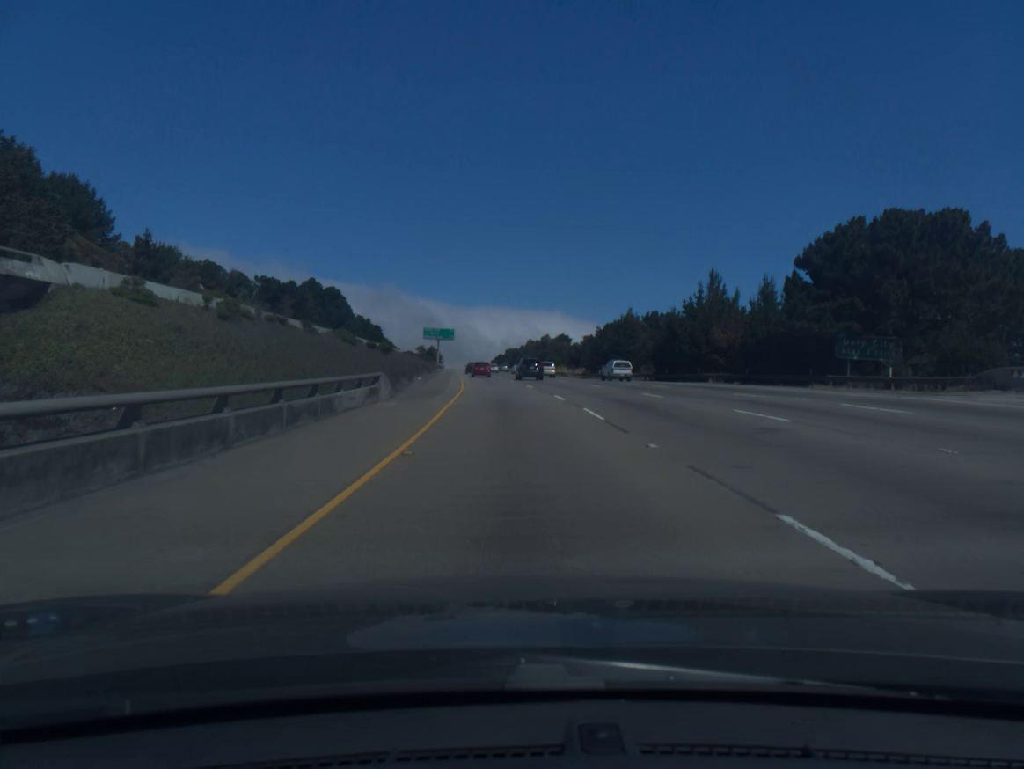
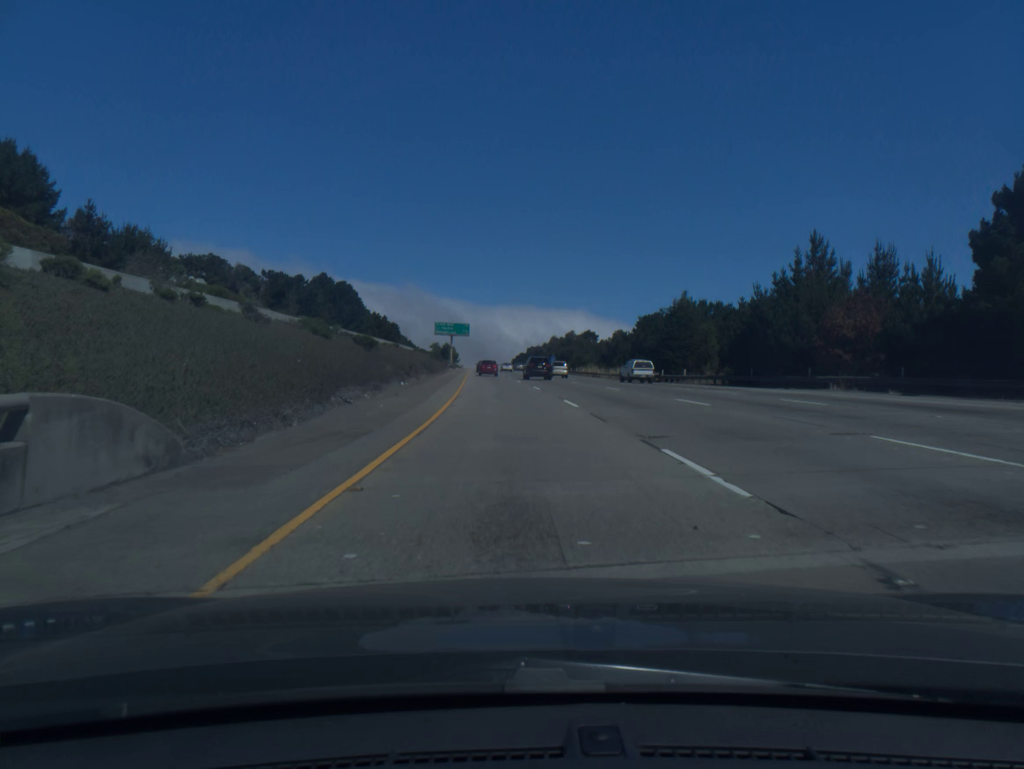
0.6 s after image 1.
(-0.2, +19.1) m; -2°
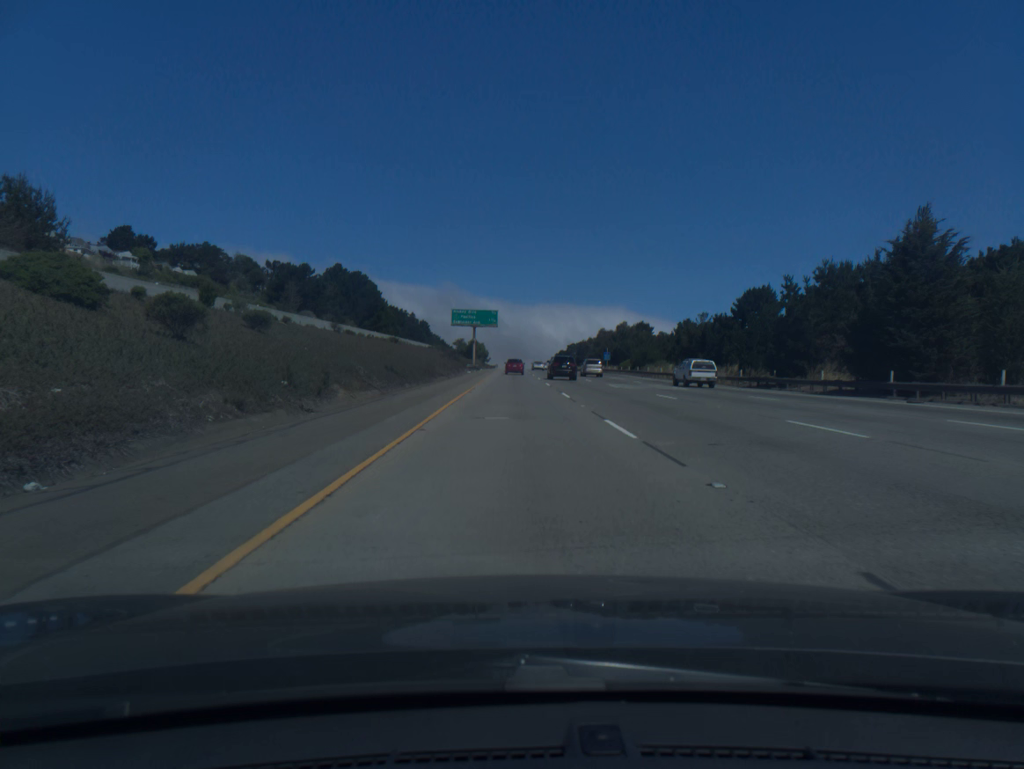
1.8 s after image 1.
(-1.0, +38.3) m; -3°
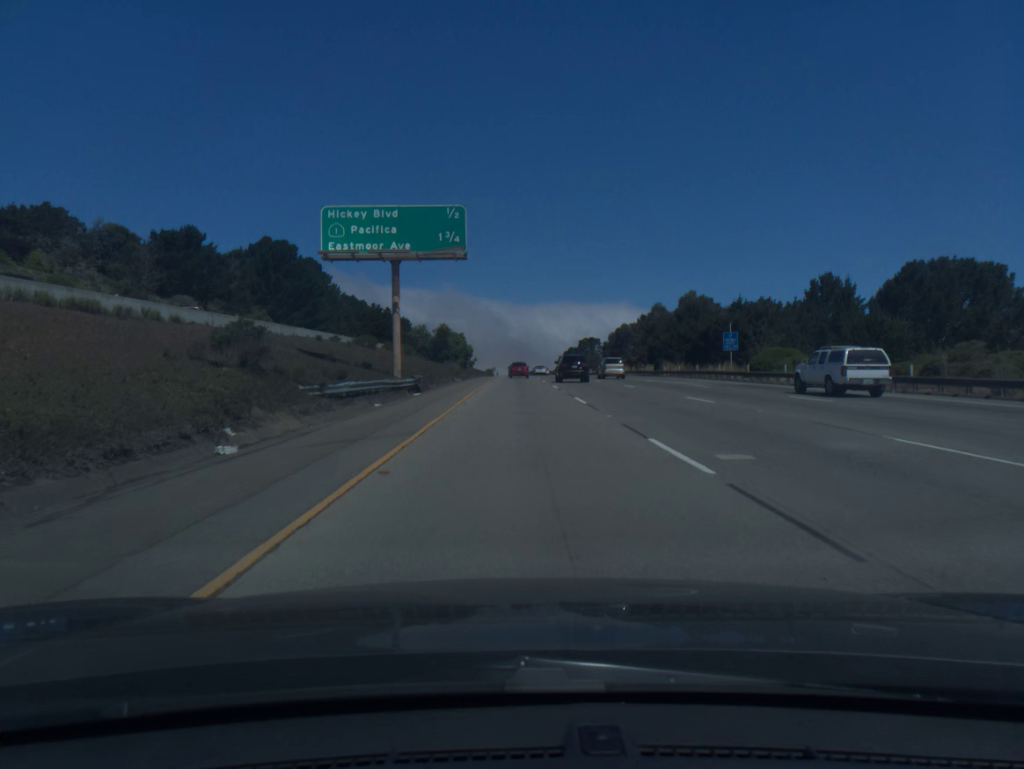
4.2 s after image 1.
(-0.7, +77.0) m; 0°
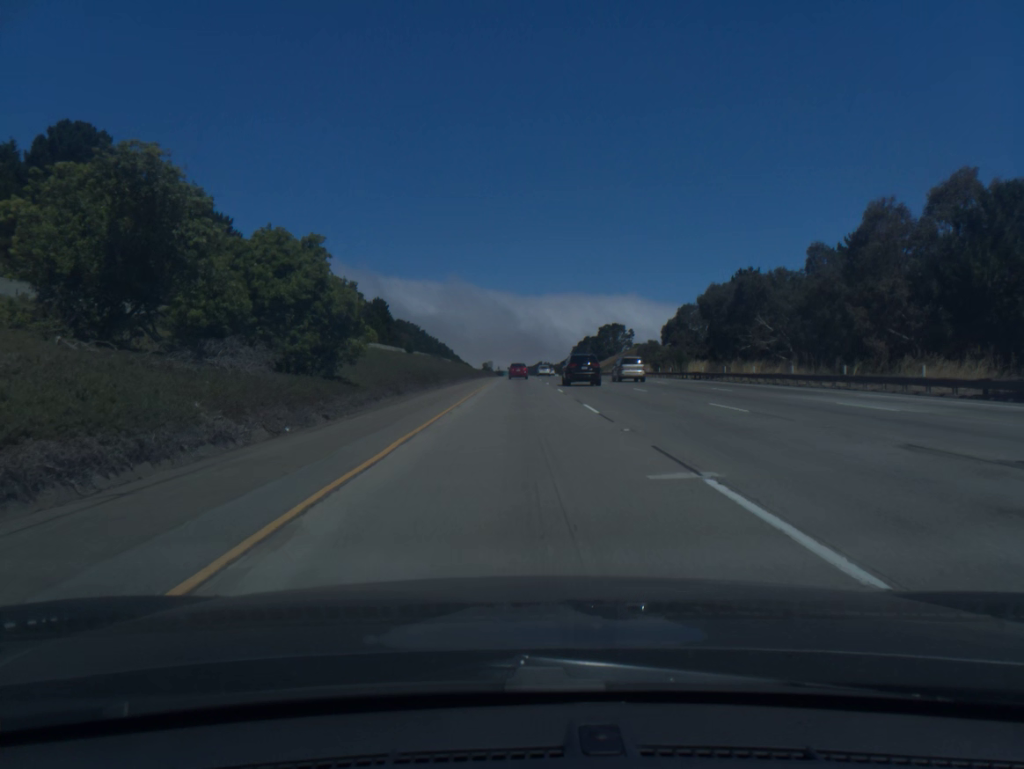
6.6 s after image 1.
(-0.2, +77.0) m; 0°
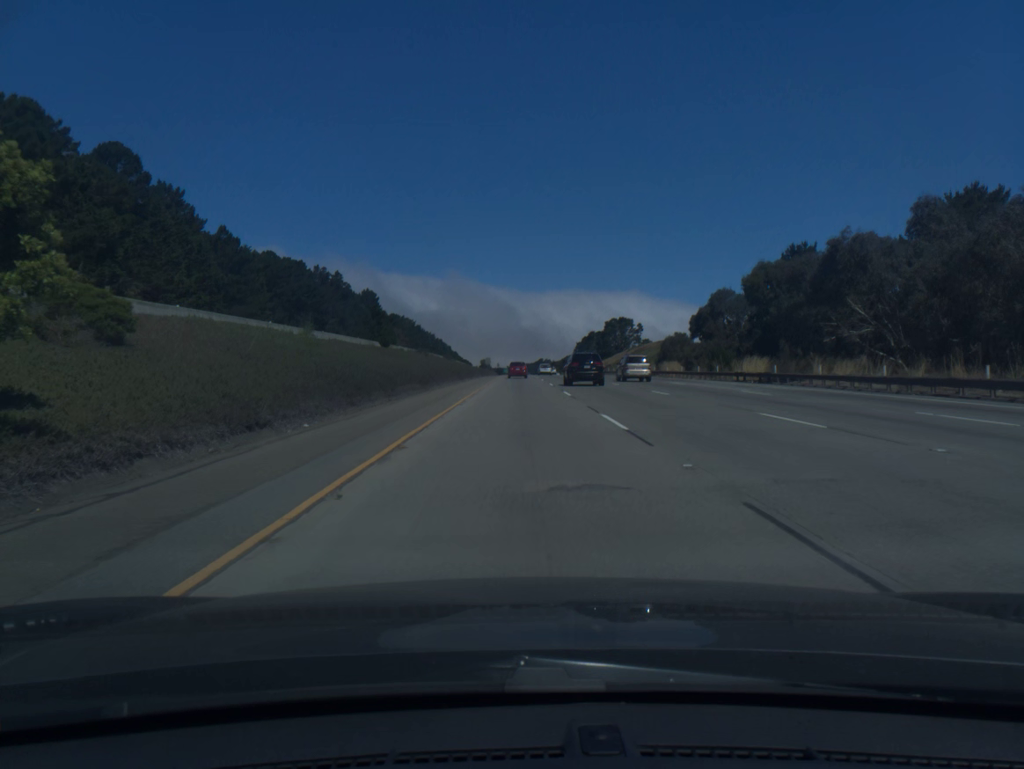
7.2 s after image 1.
(0.0, +19.3) m; 0°
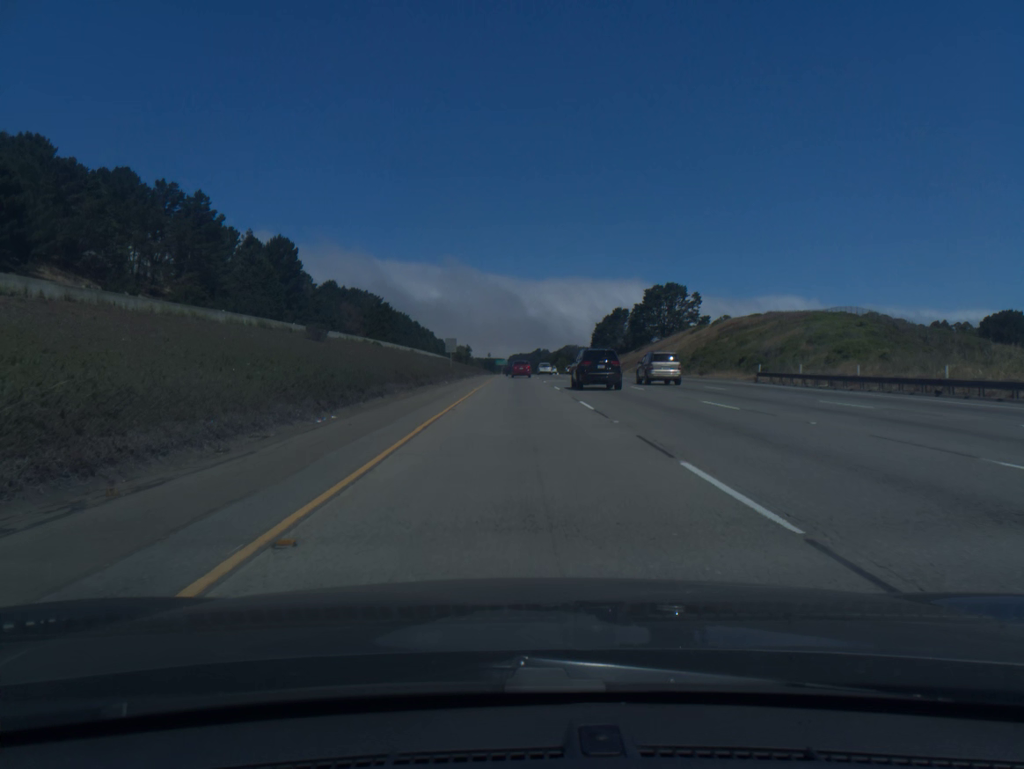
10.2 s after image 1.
(0.0, +96.2) m; 0°
